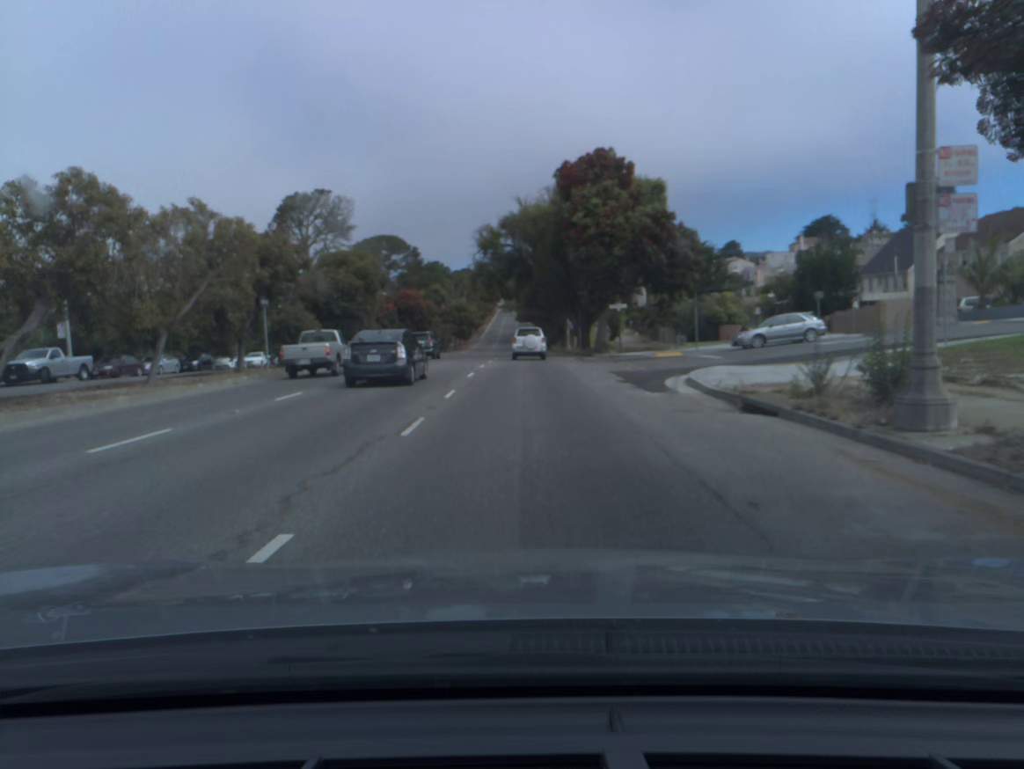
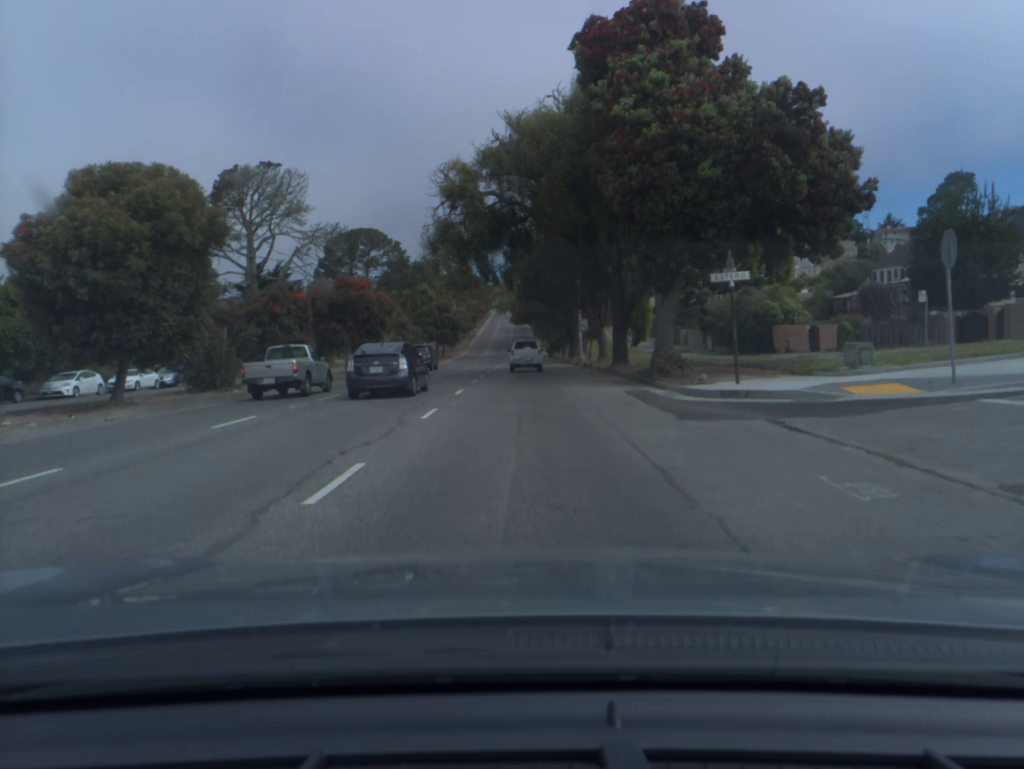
(+0.1, +24.8) m; 0°
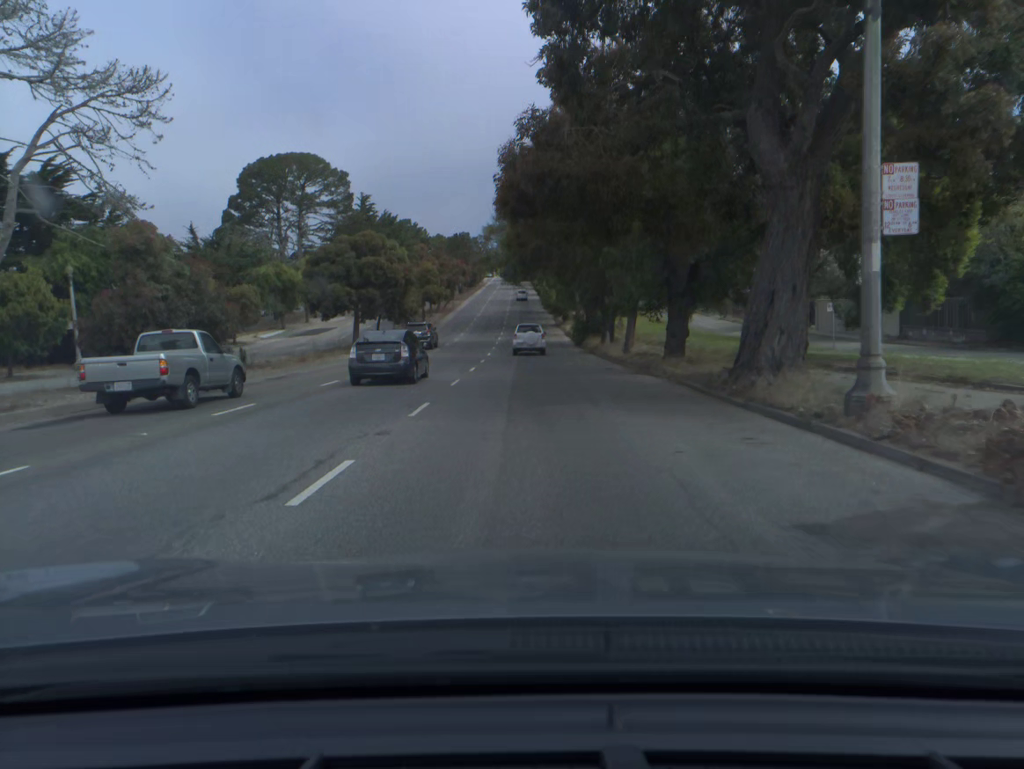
(-0.2, +51.0) m; 0°
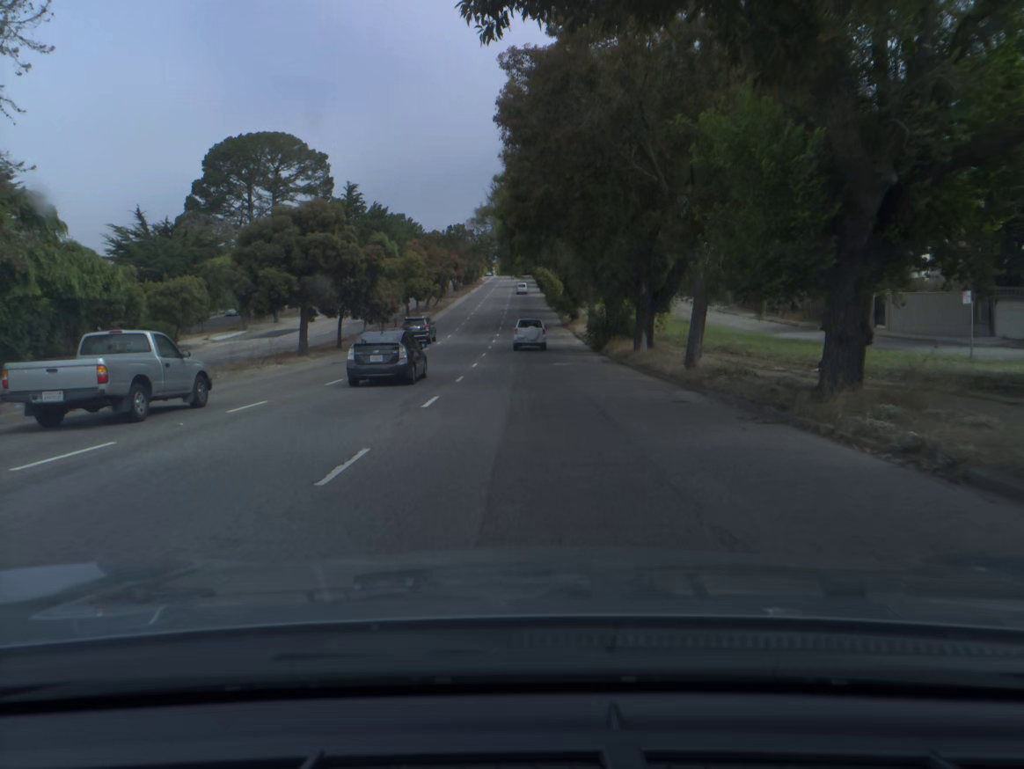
(0.0, +13.1) m; 0°
